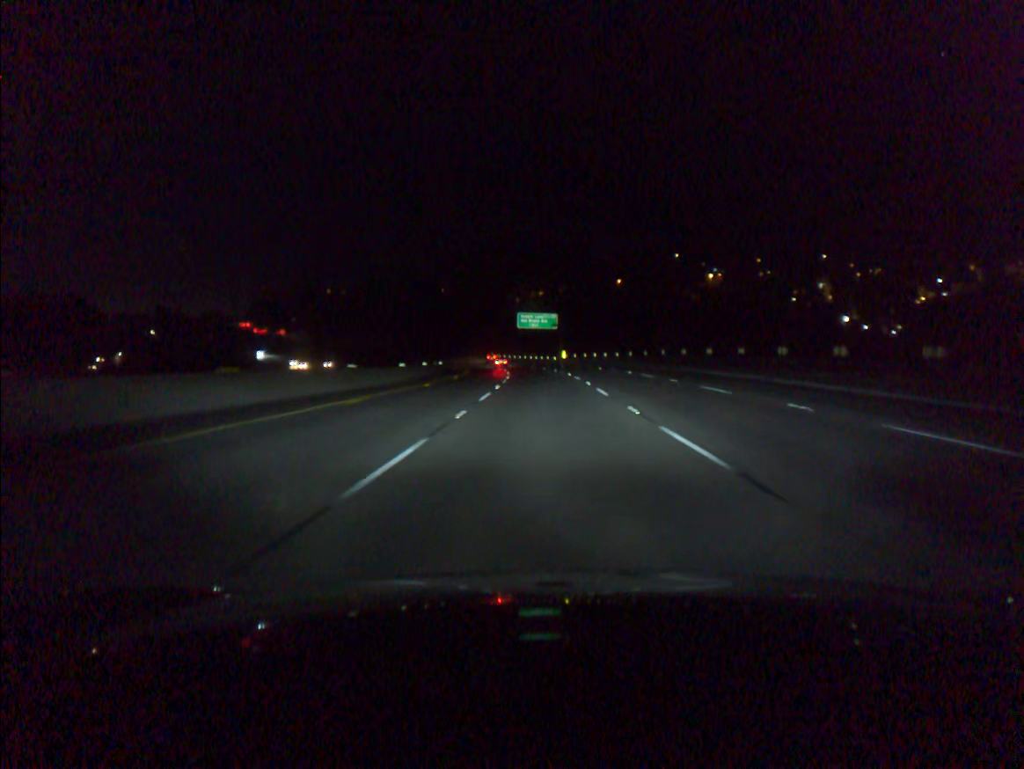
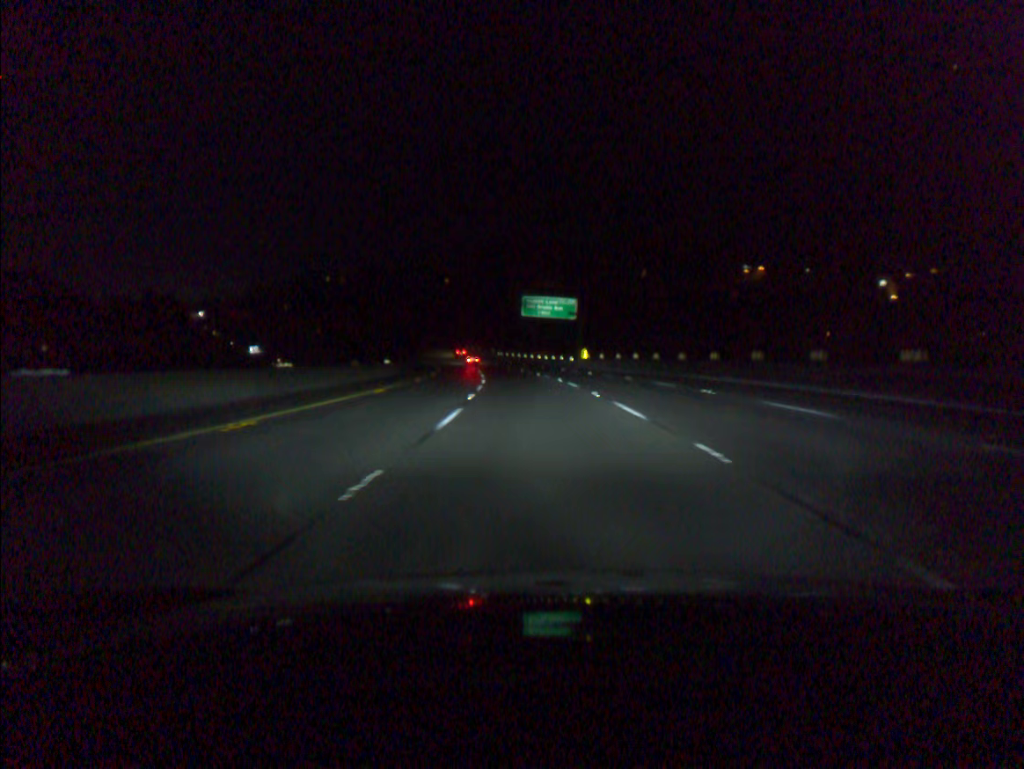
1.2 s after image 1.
(-0.1, +37.6) m; -1°
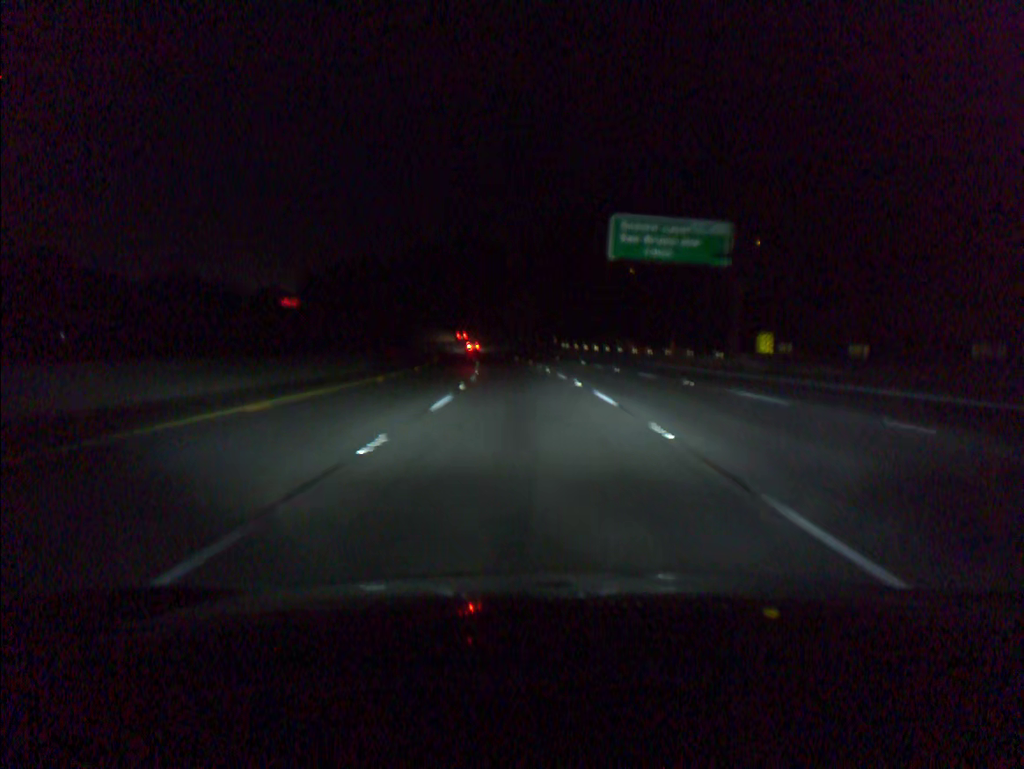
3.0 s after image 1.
(-2.1, +56.3) m; -5°
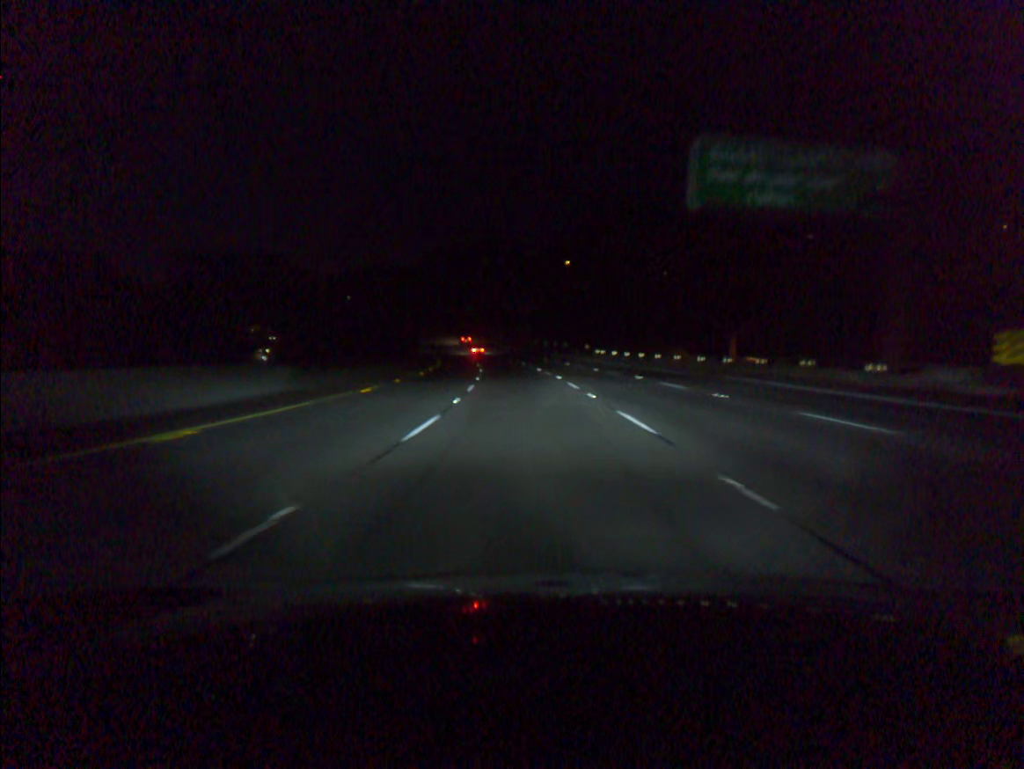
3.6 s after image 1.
(-0.3, +18.8) m; -2°
